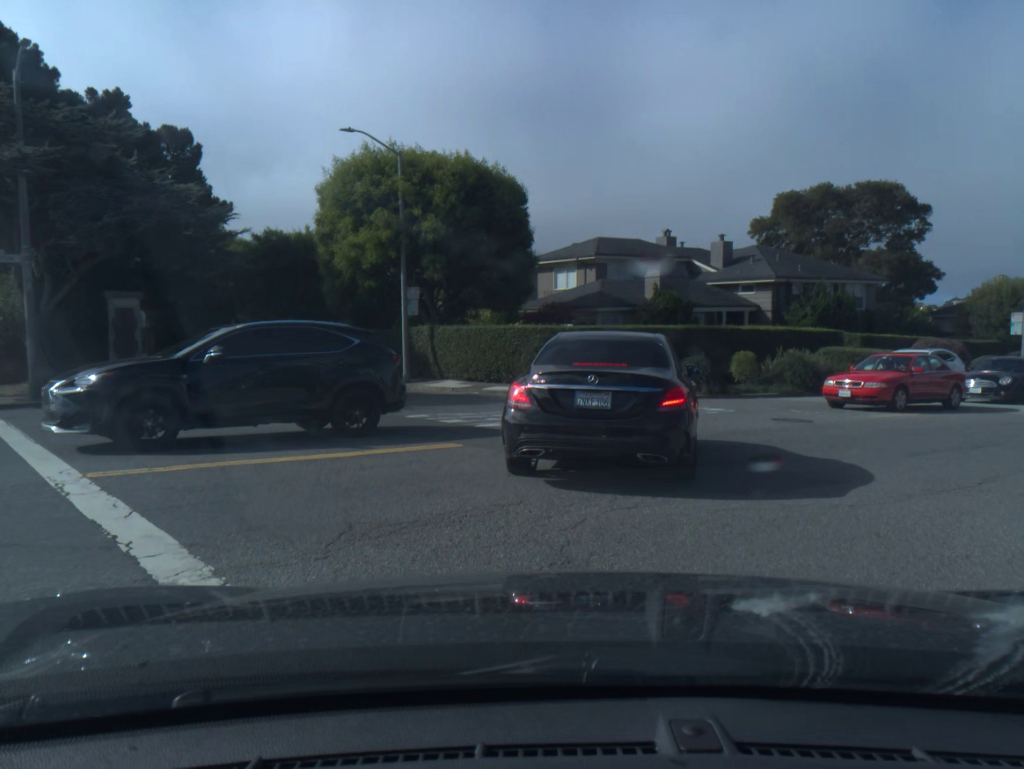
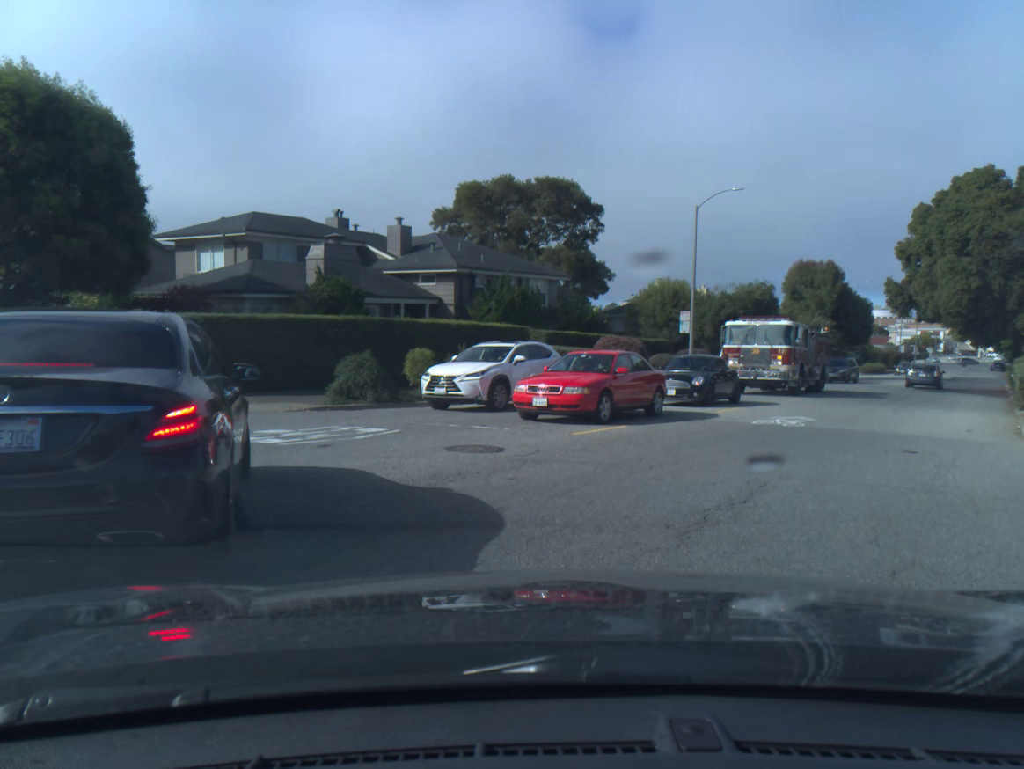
(+1.0, +5.5) m; +22°
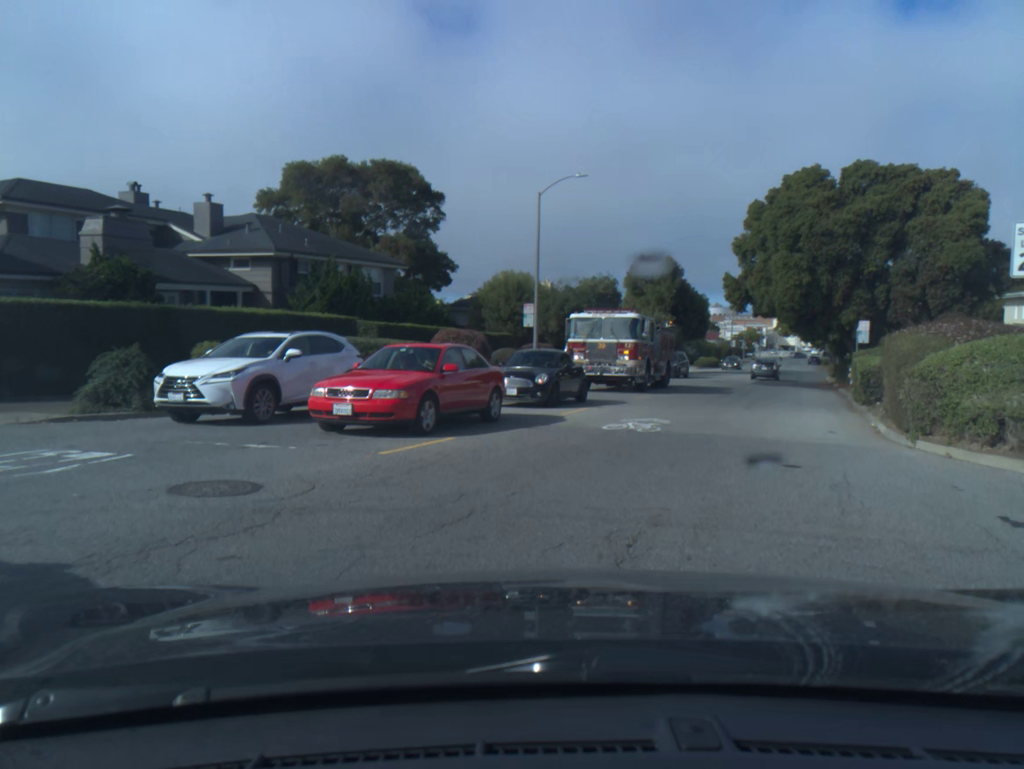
(+0.3, +2.8) m; +10°
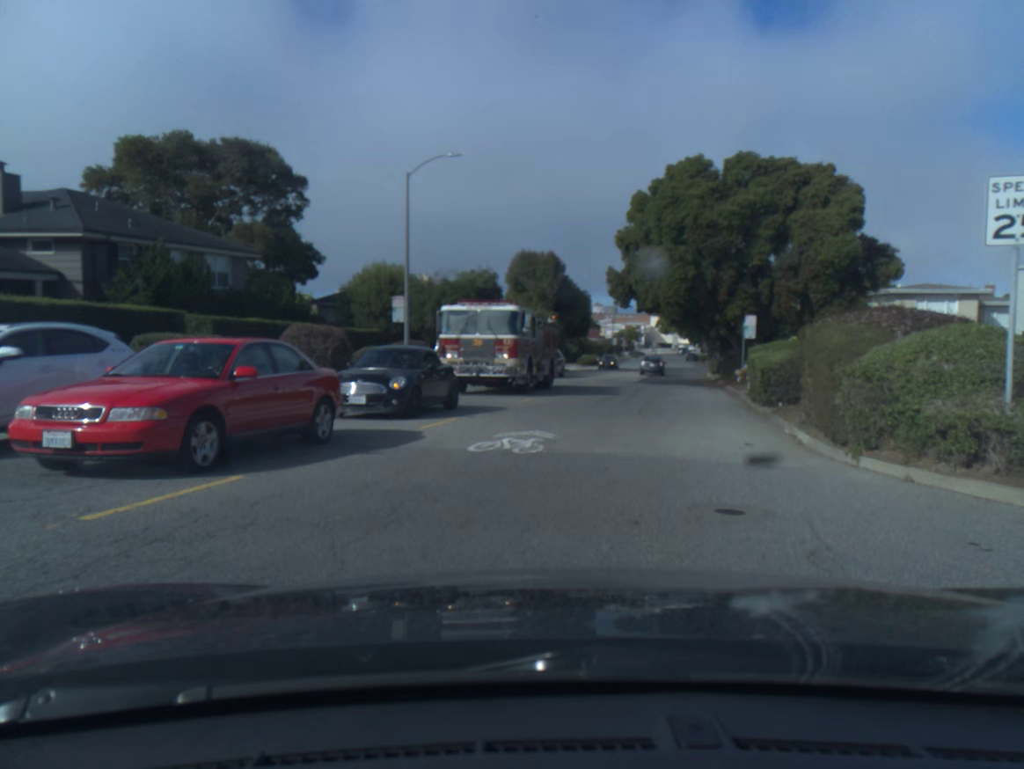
(+0.2, +3.2) m; +6°
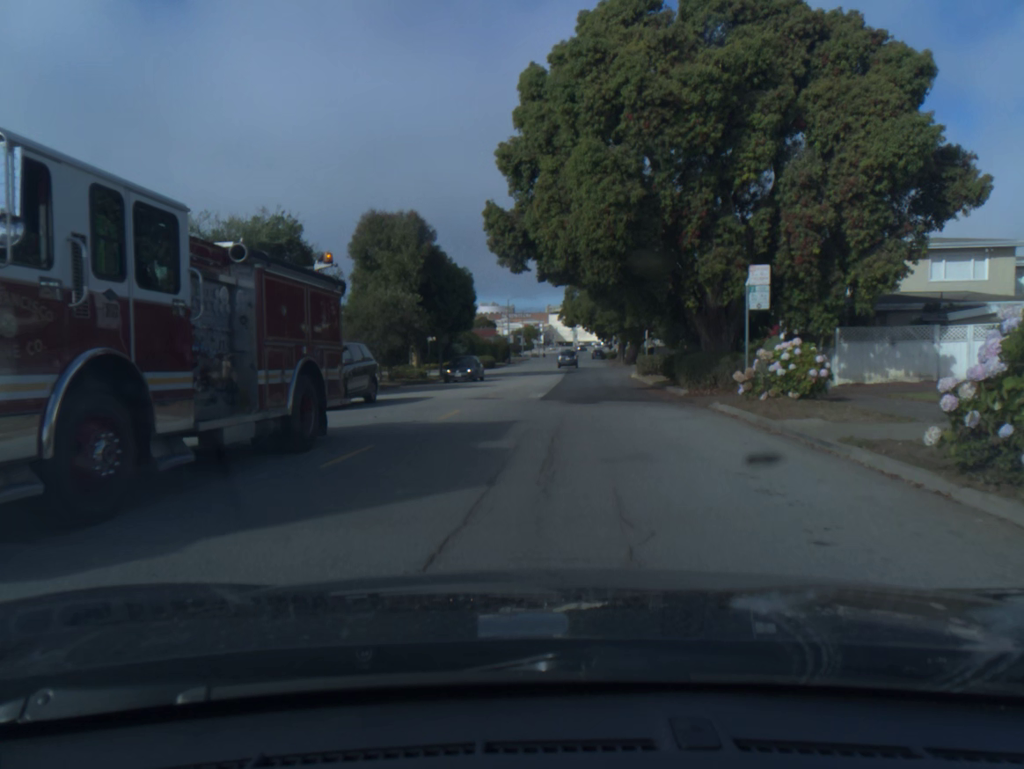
(+1.1, +18.1) m; +5°
